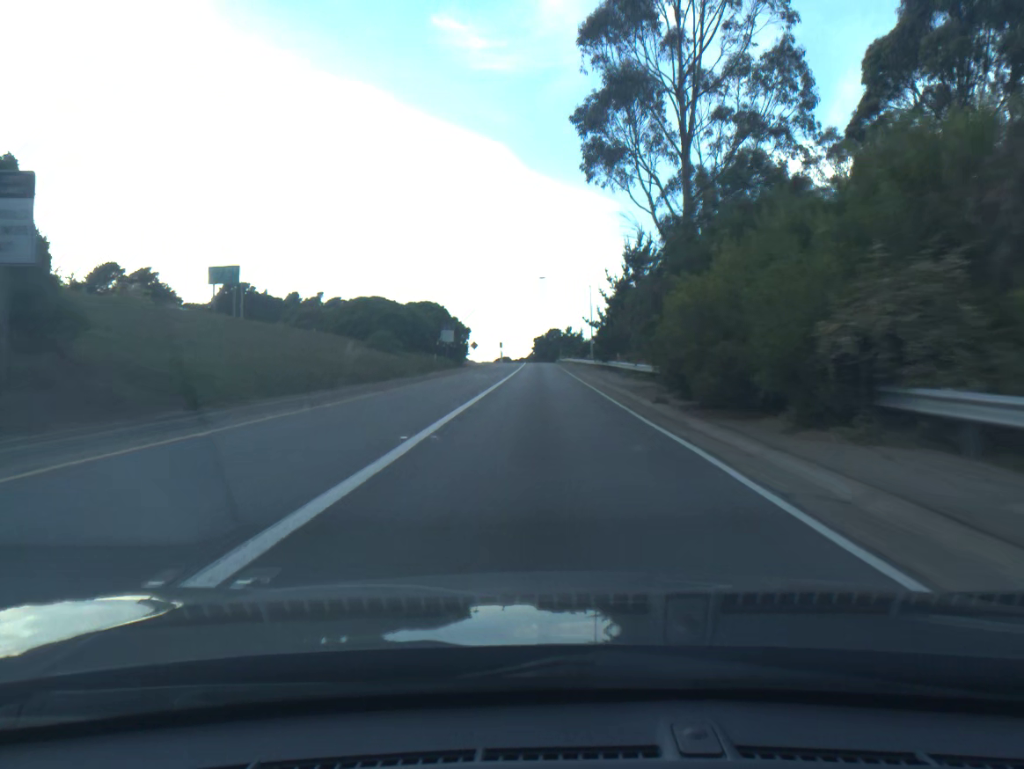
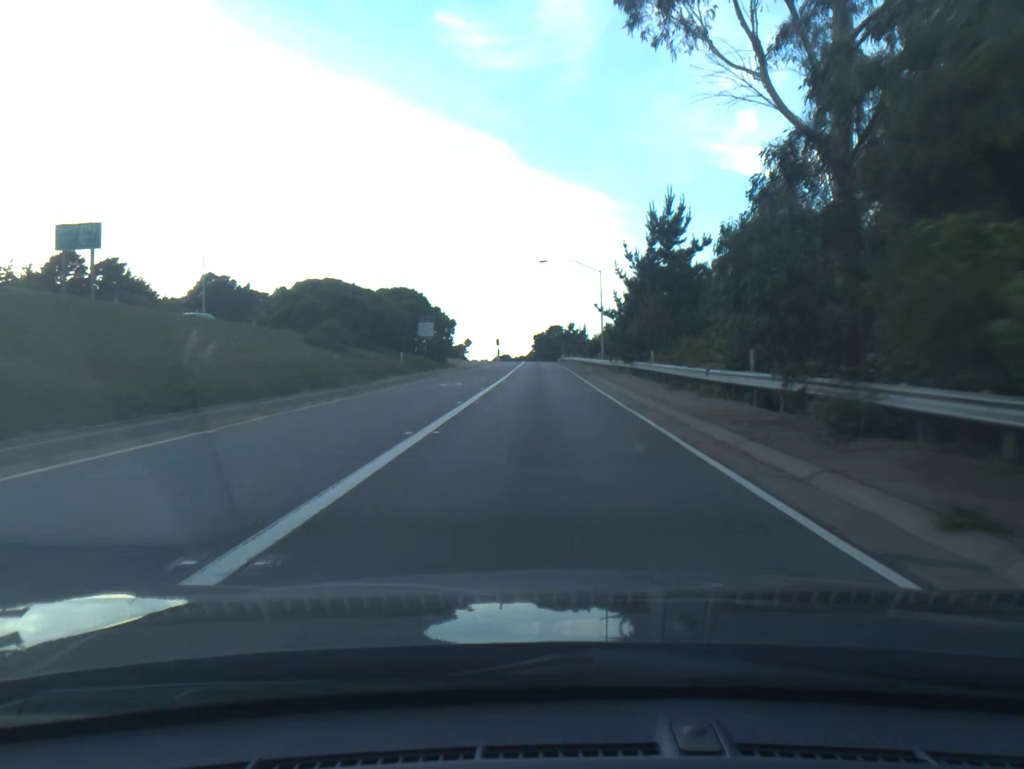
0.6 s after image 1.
(0.0, +14.1) m; 0°
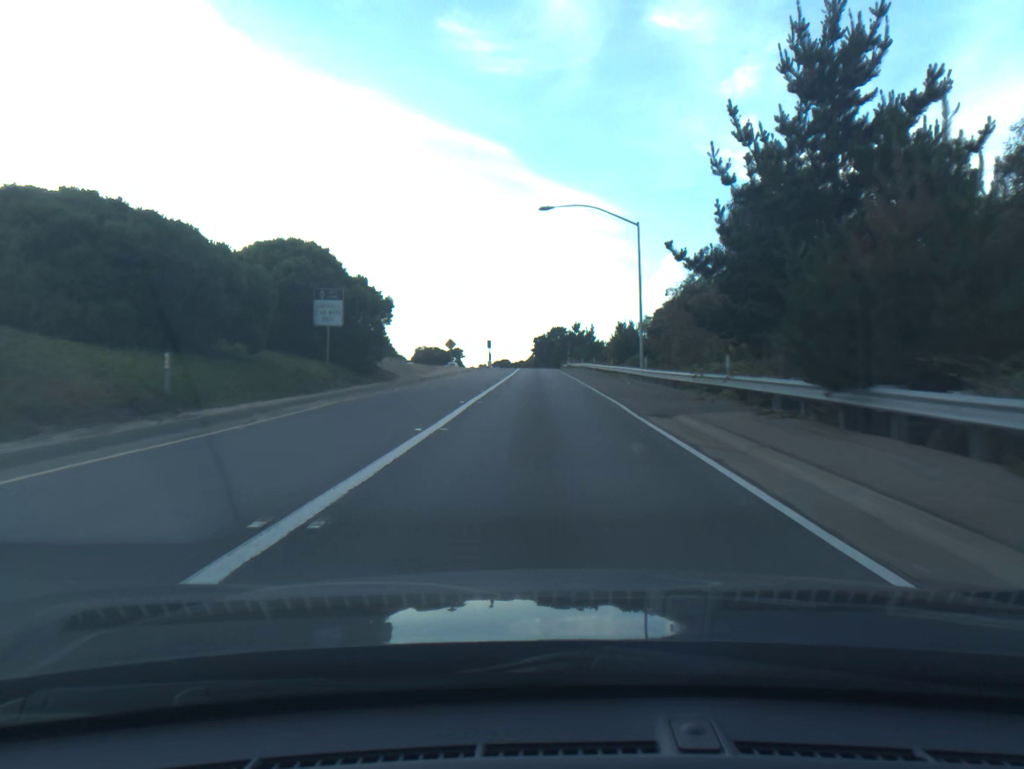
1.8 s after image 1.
(-0.1, +27.9) m; 0°
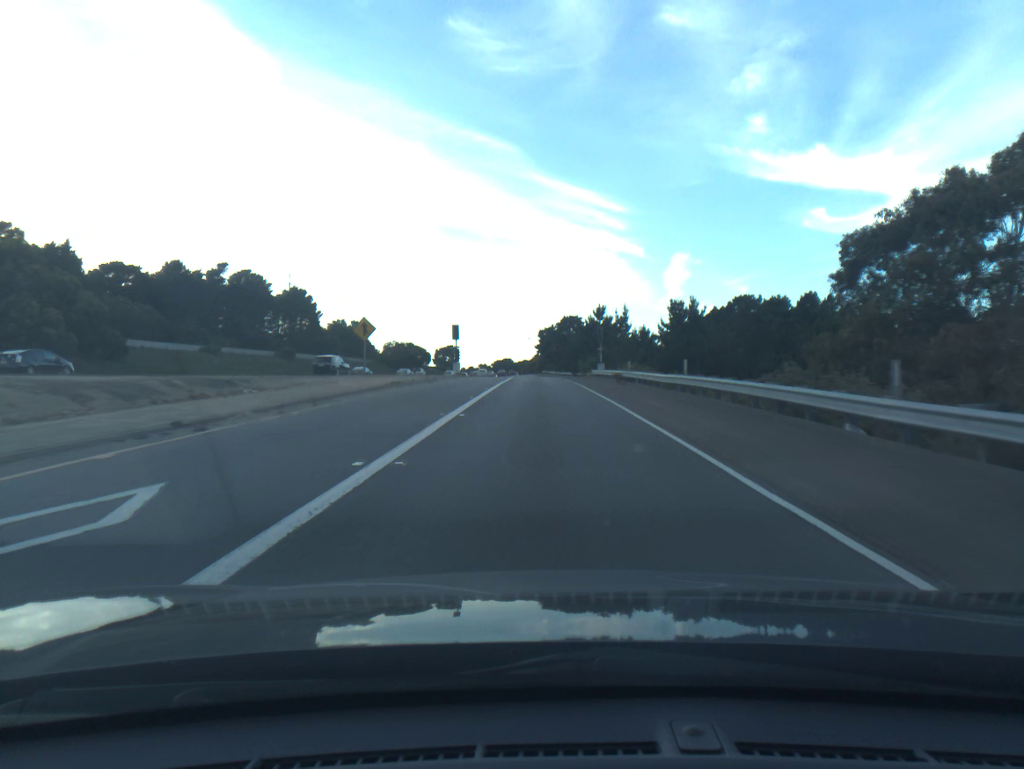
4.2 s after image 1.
(-0.3, +54.8) m; 0°
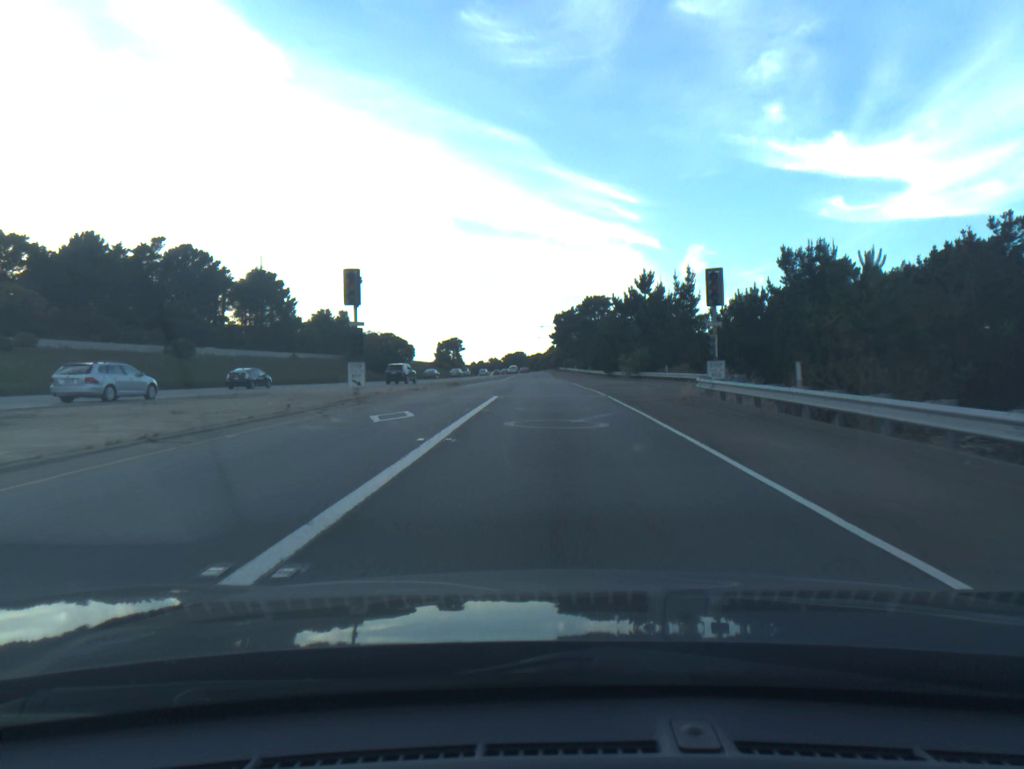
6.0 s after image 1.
(-0.3, +40.5) m; -1°
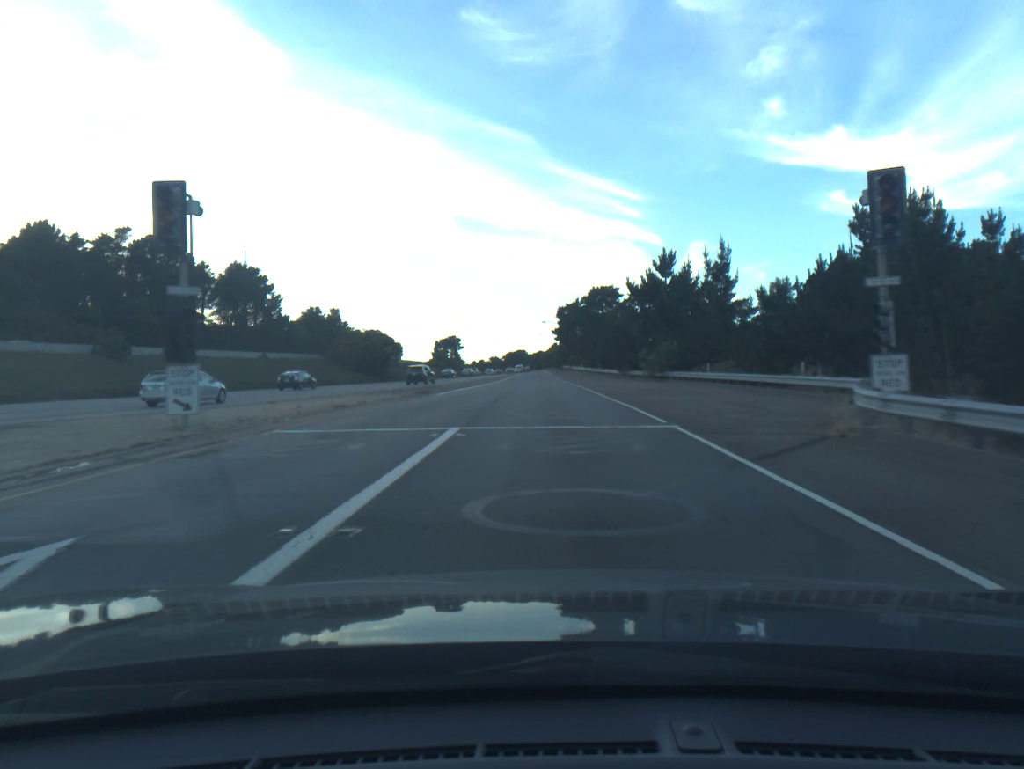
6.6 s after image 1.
(0.0, +13.5) m; 0°
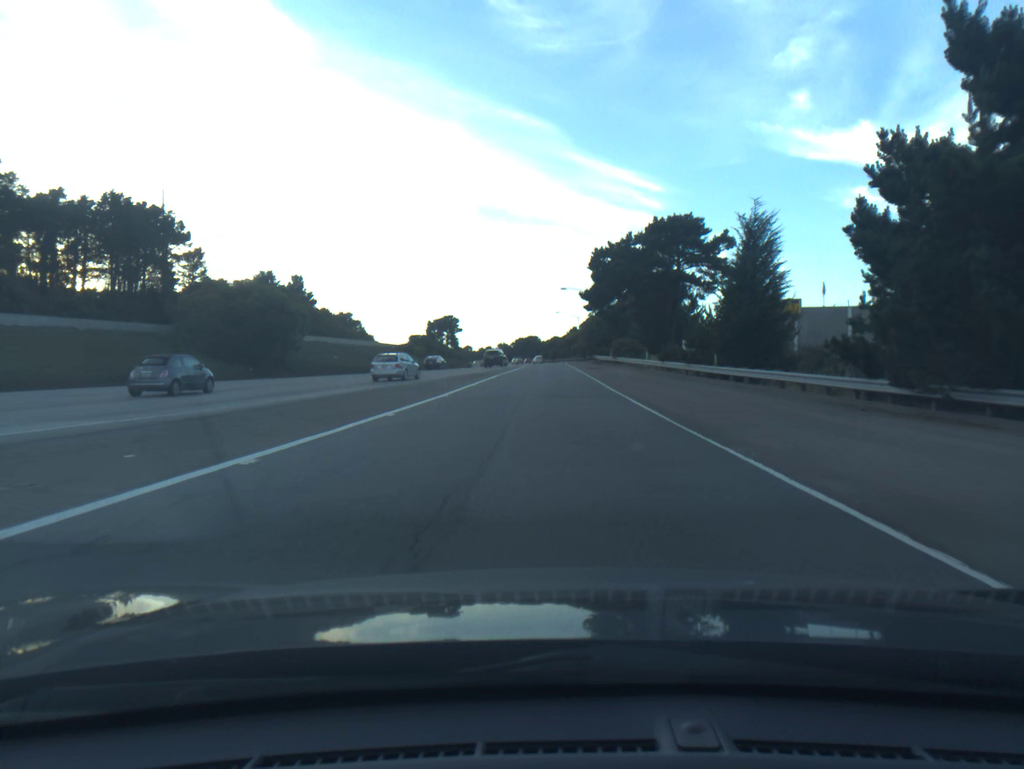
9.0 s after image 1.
(-0.6, +54.5) m; -1°
